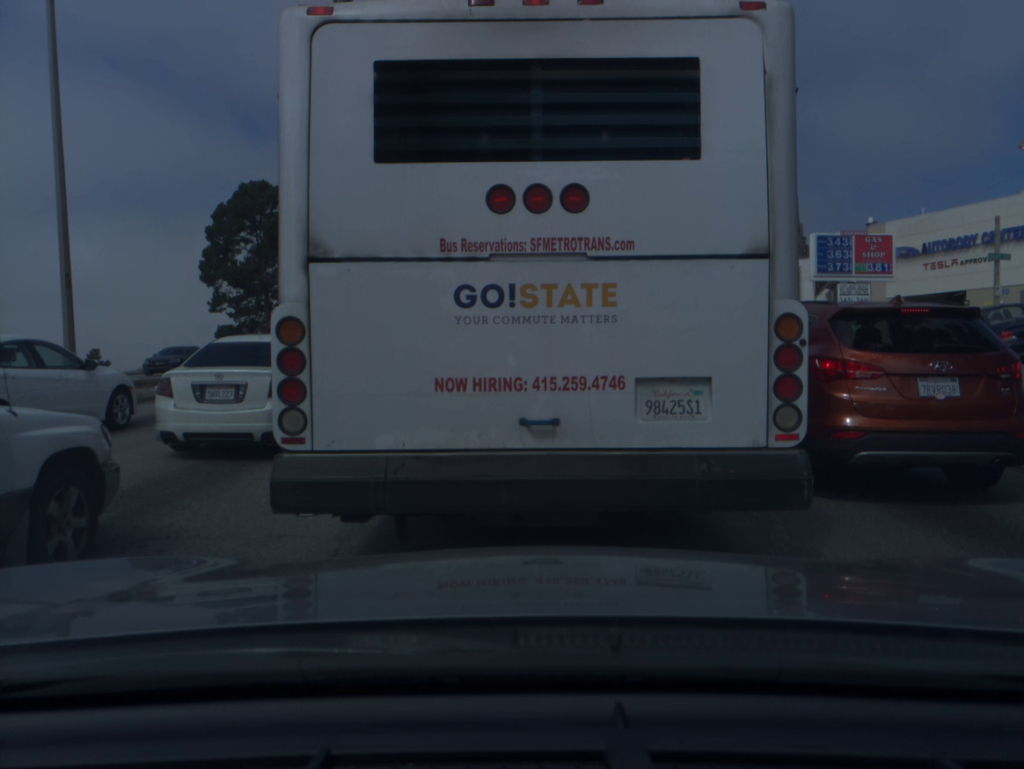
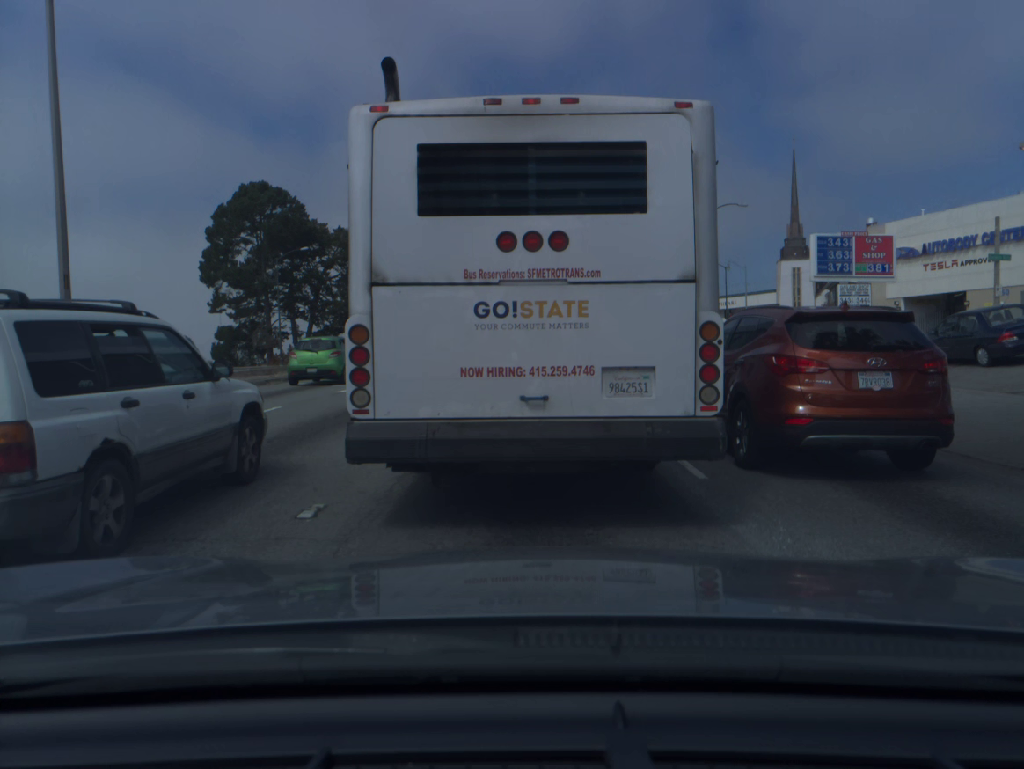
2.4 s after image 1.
(0.0, +0.1) m; 0°
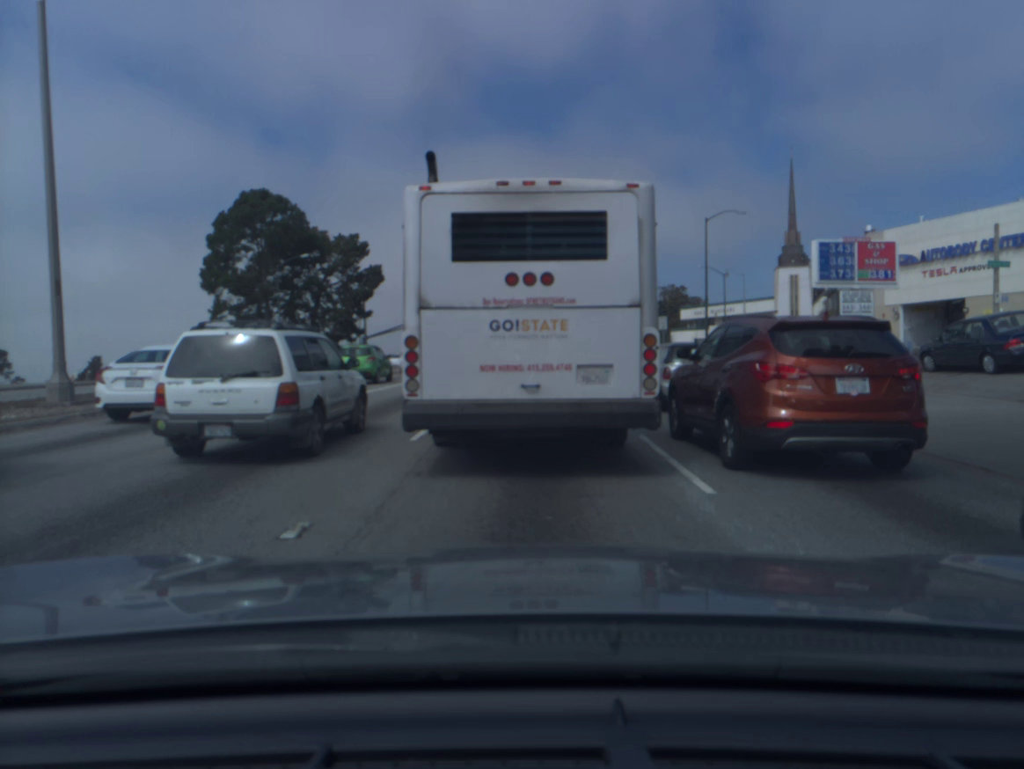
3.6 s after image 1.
(0.0, +0.4) m; 0°
